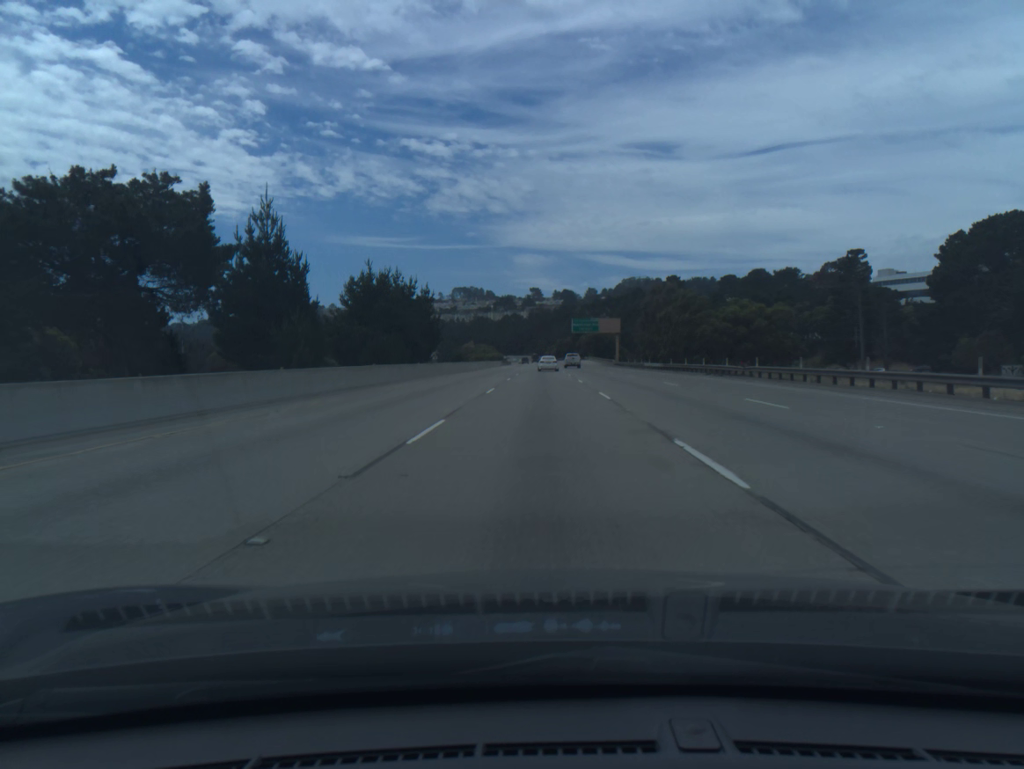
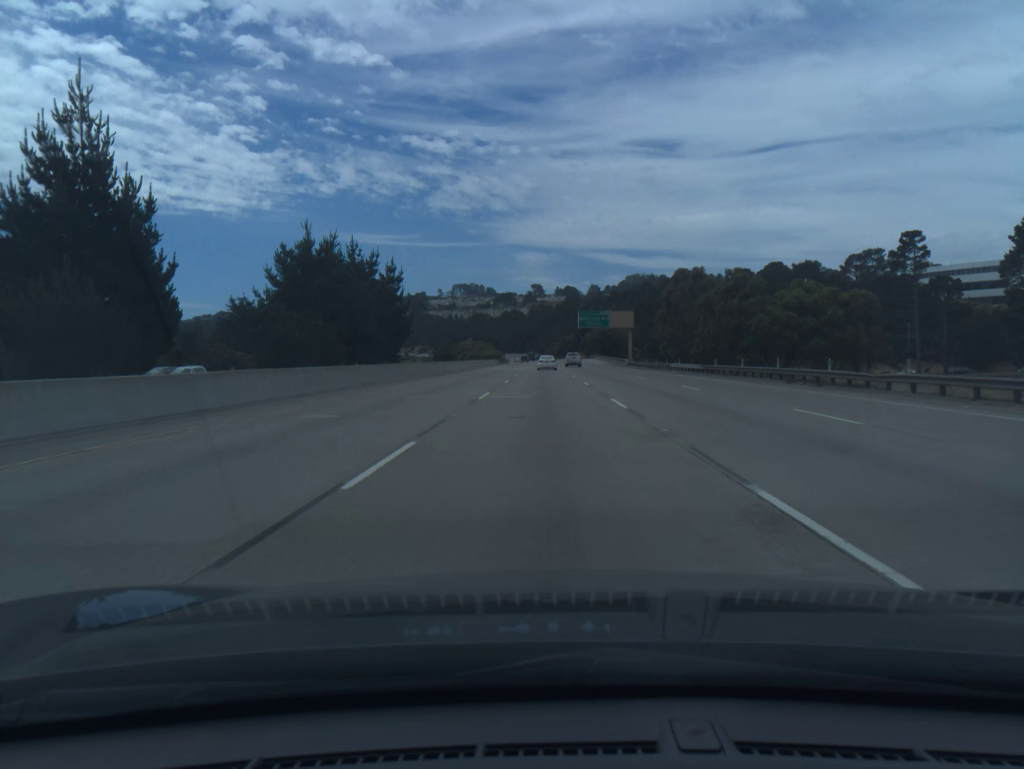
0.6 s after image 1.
(0.0, +18.5) m; 0°
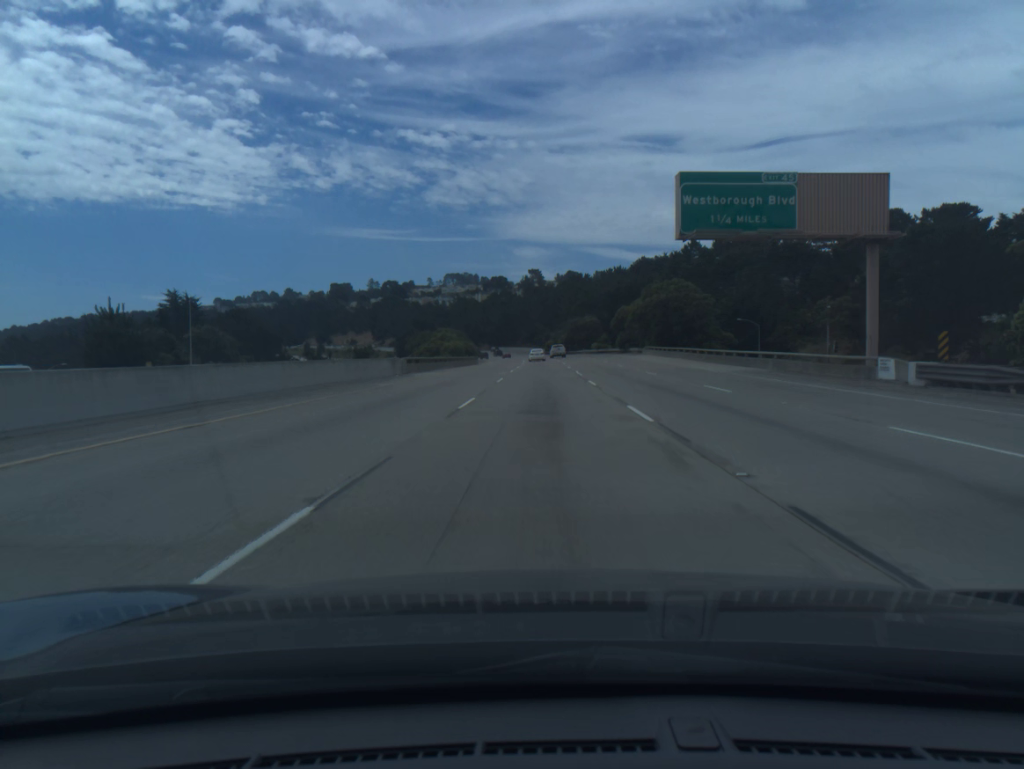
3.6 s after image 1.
(+0.2, +92.3) m; 0°
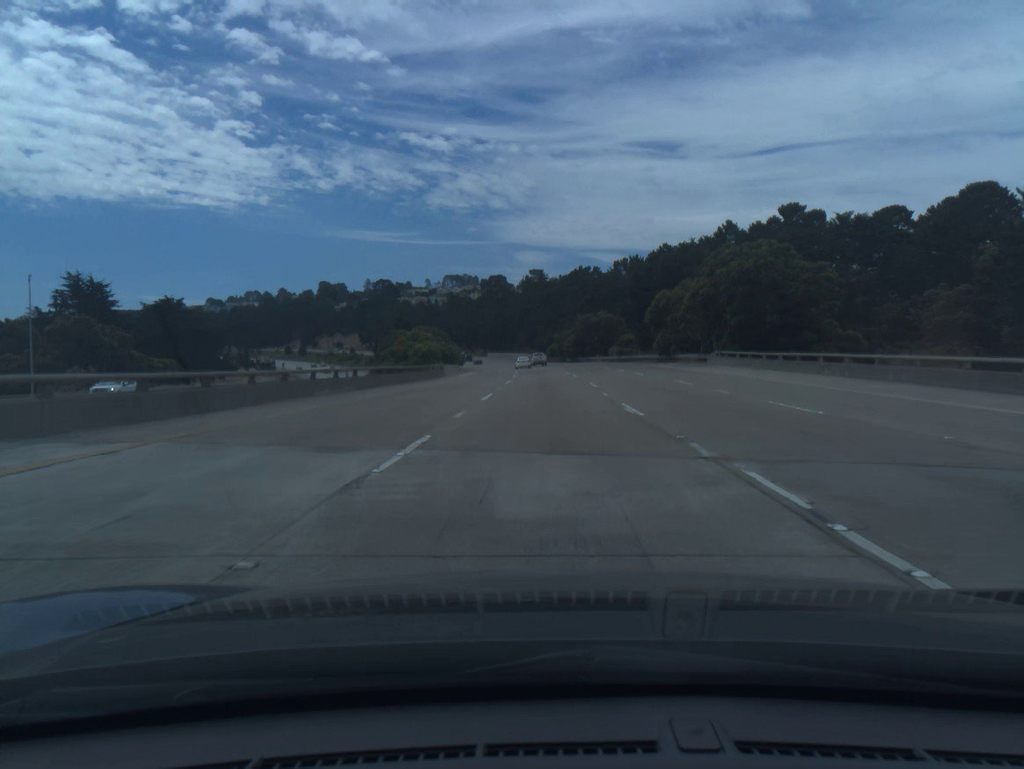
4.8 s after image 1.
(0.0, +36.8) m; 0°
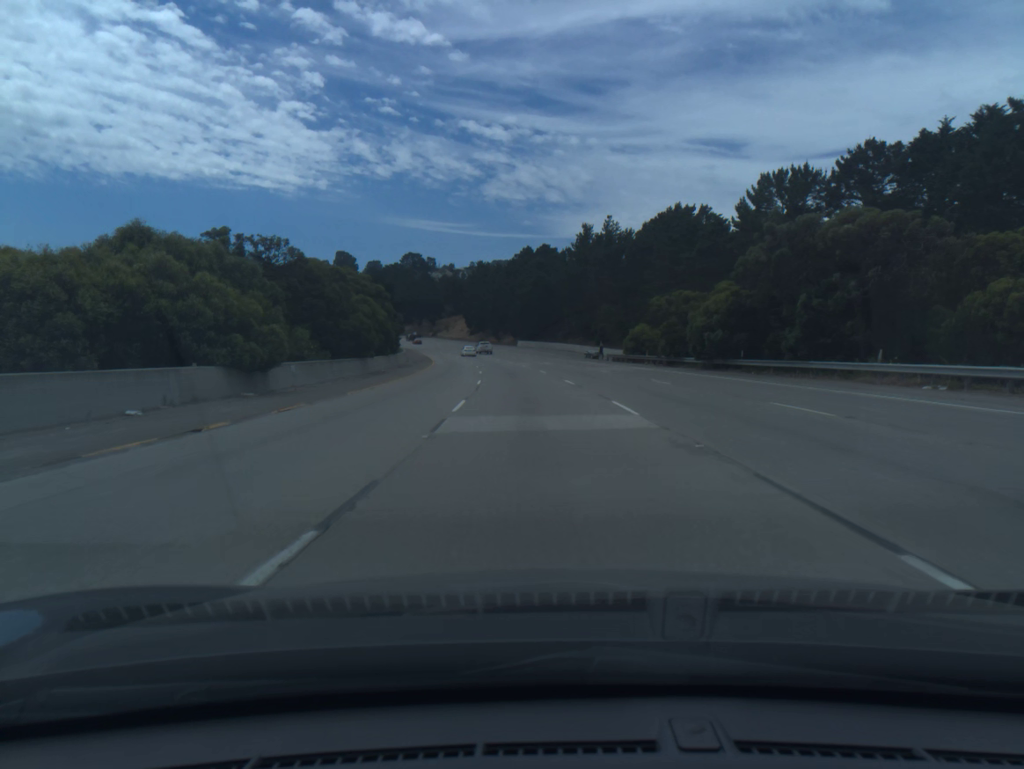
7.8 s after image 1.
(-1.7, +91.5) m; -3°
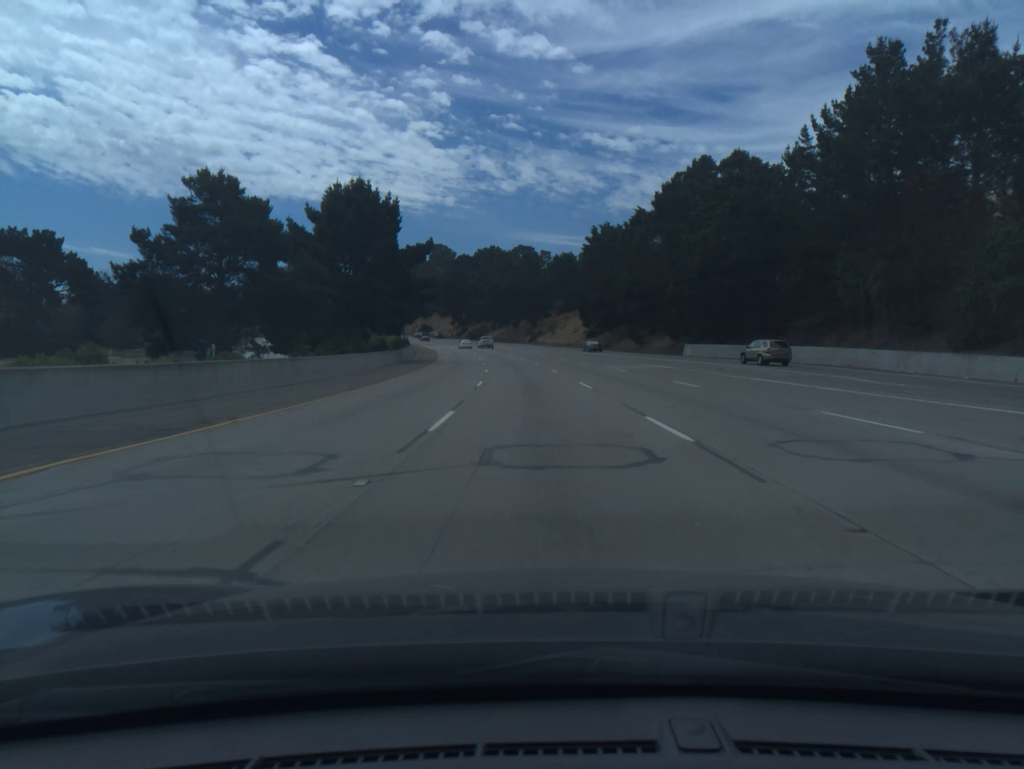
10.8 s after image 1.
(-7.2, +91.2) m; -9°
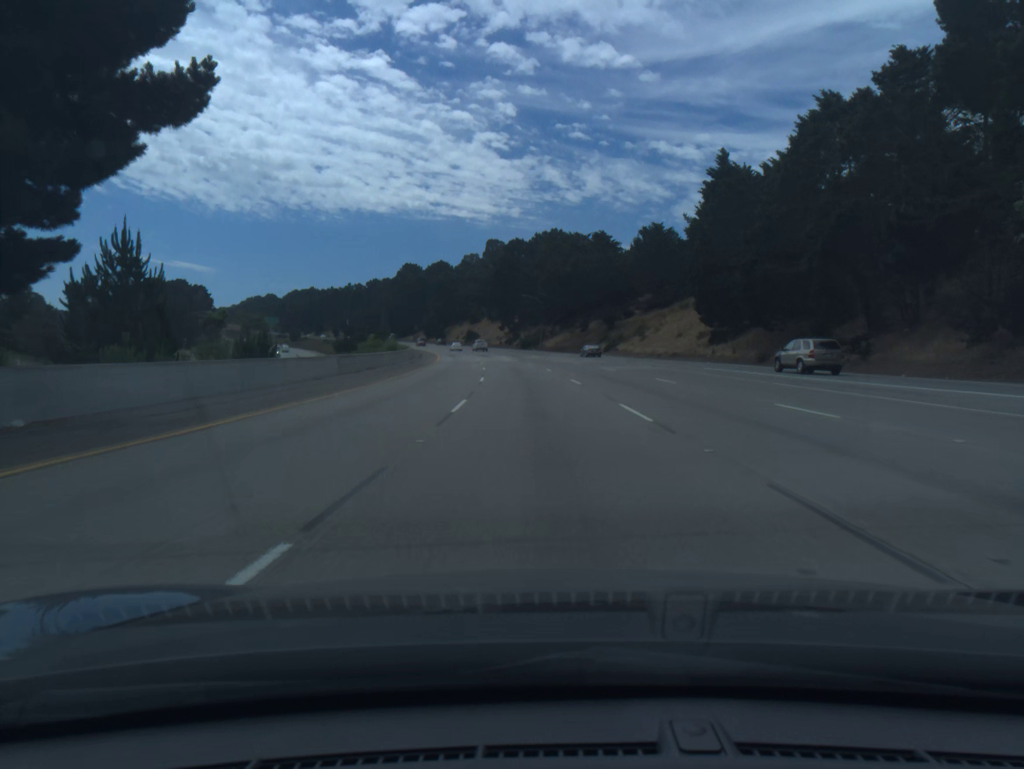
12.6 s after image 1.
(-2.3, +54.7) m; -5°
